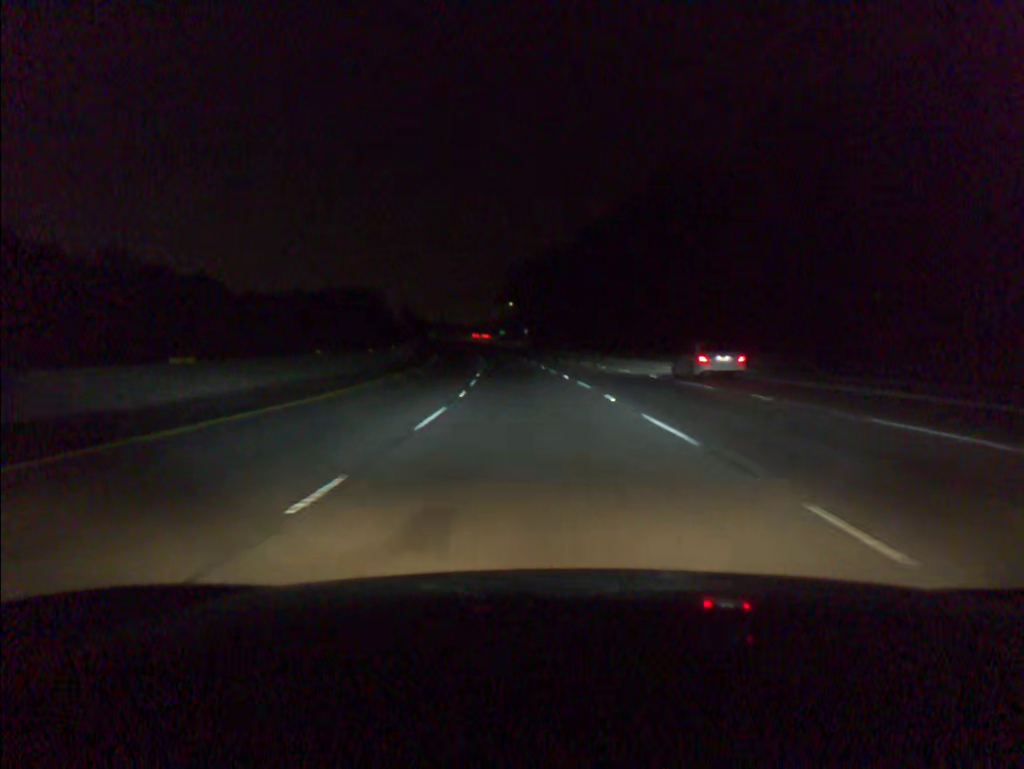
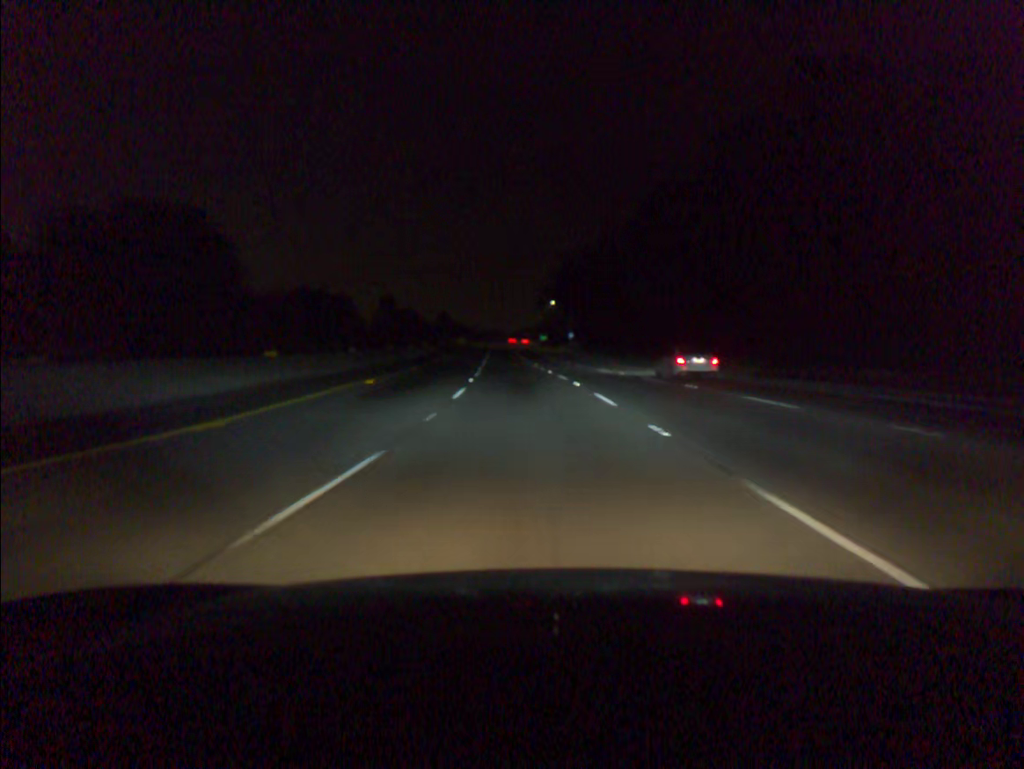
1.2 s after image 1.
(-1.0, +36.1) m; -3°
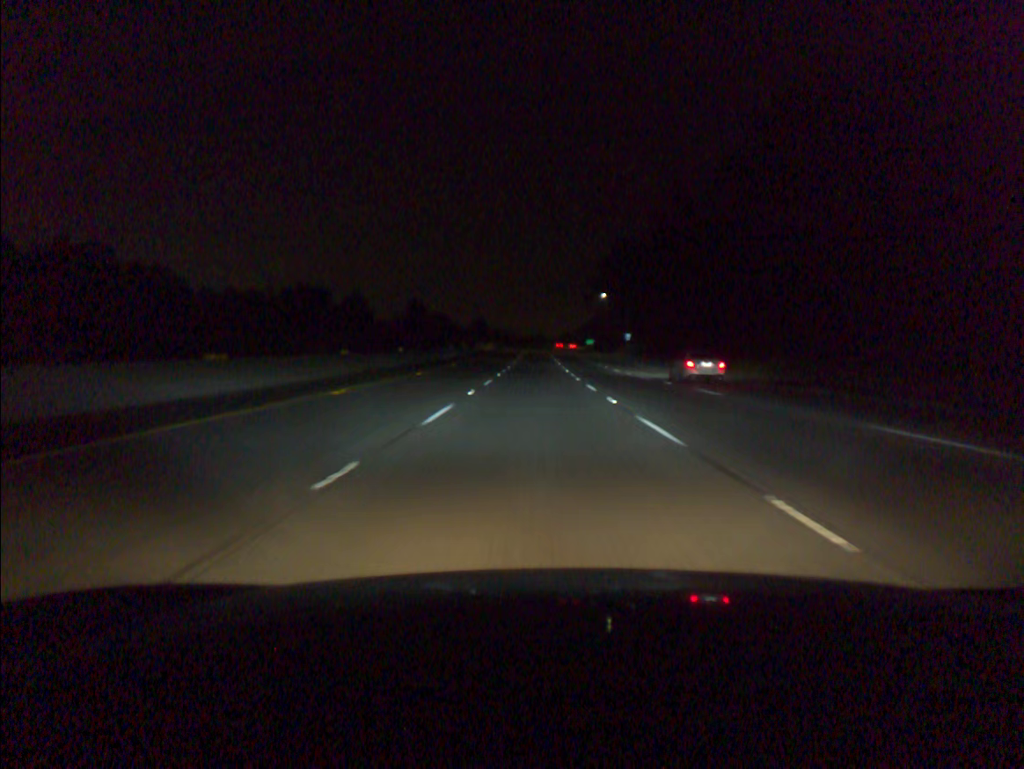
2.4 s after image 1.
(-1.0, +36.1) m; -3°
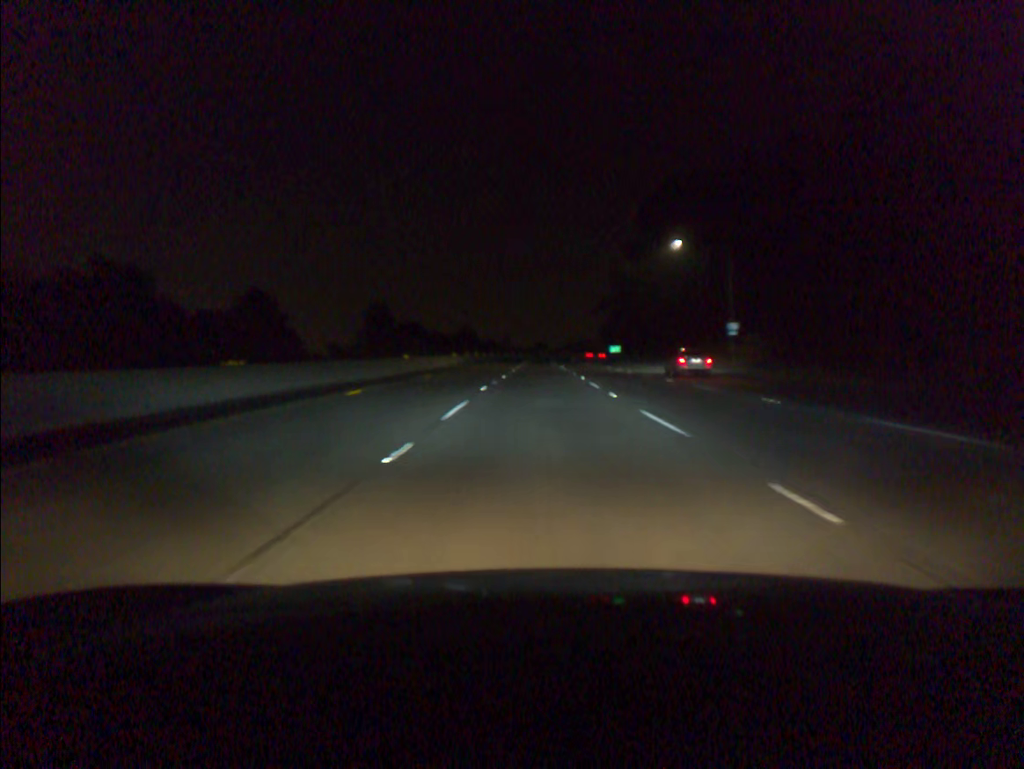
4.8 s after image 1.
(-0.6, +72.0) m; 0°
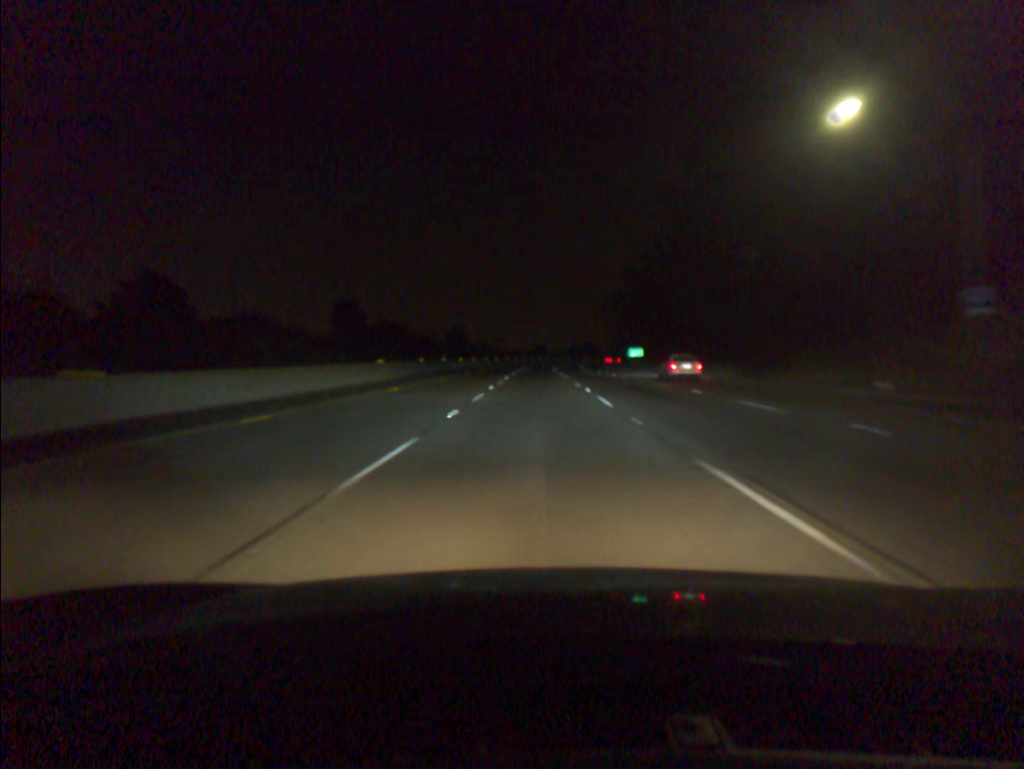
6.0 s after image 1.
(0.0, +36.0) m; 0°
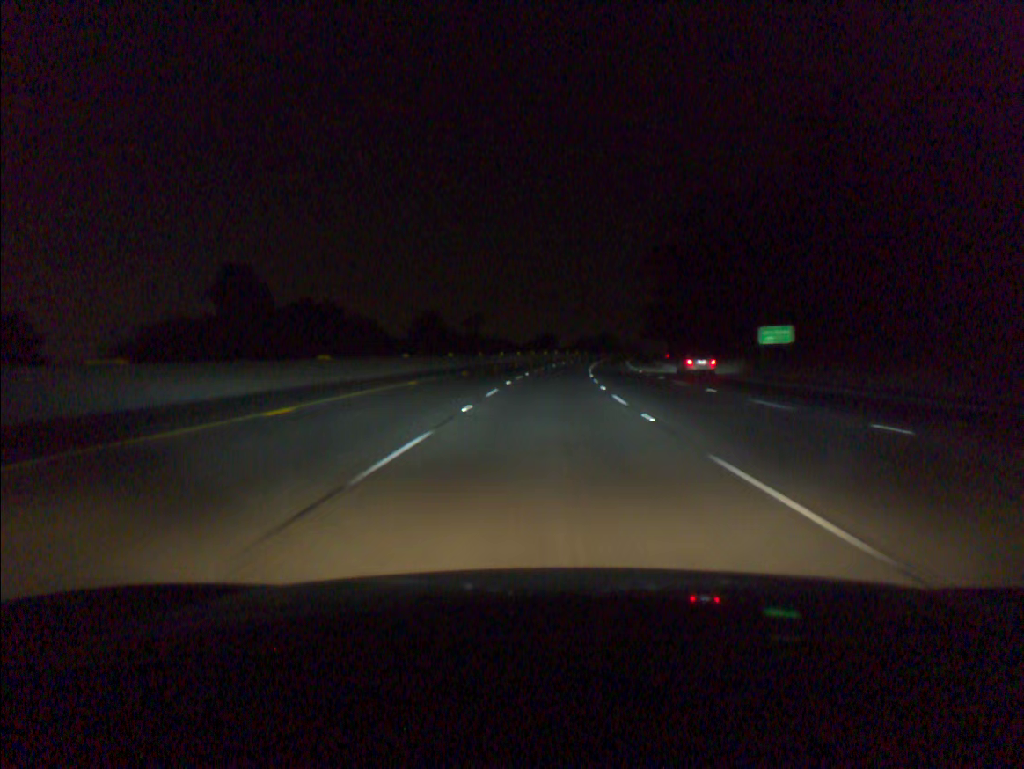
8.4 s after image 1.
(-0.3, +72.6) m; 0°
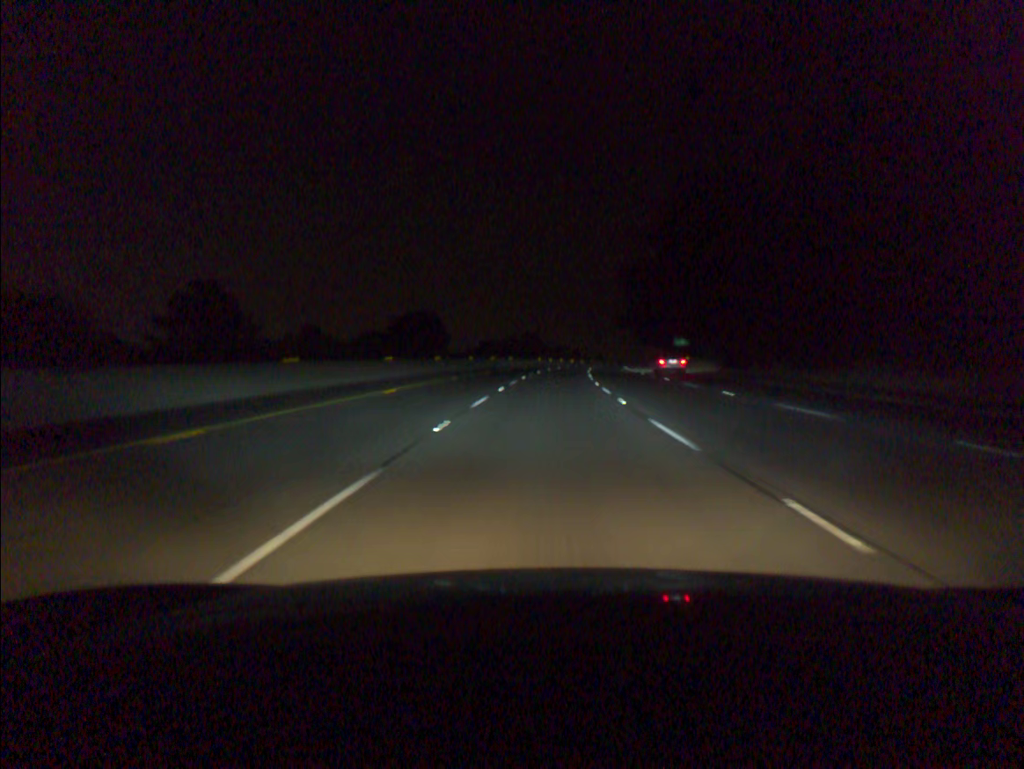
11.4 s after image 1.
(+4.3, +91.0) m; +6°
